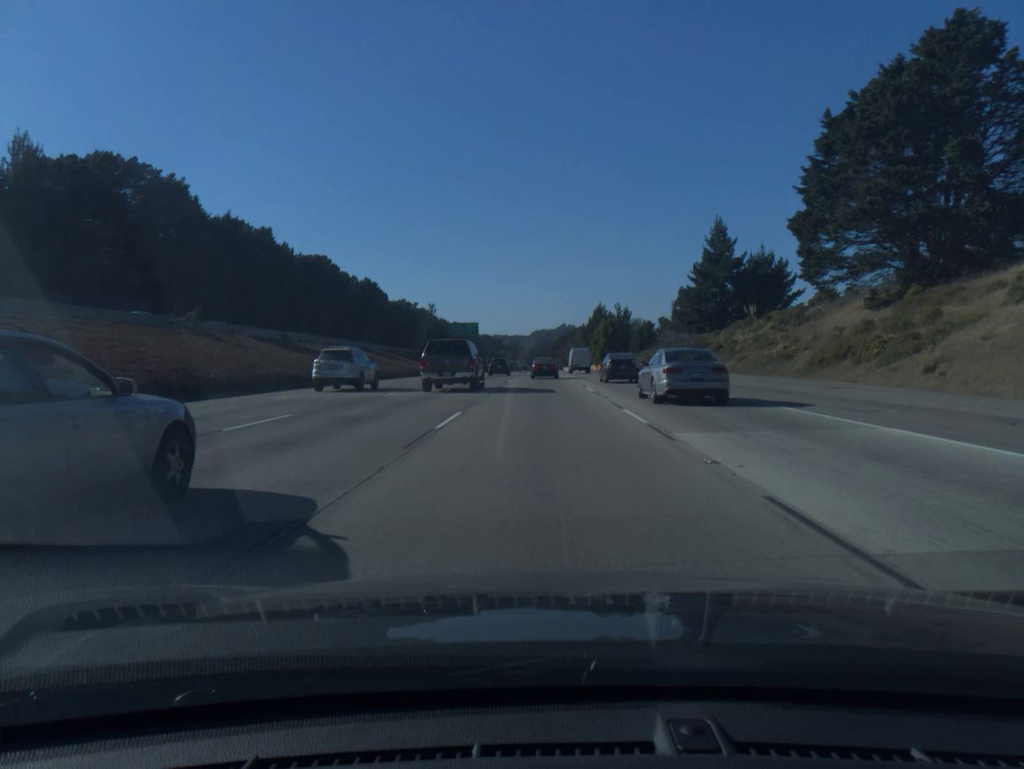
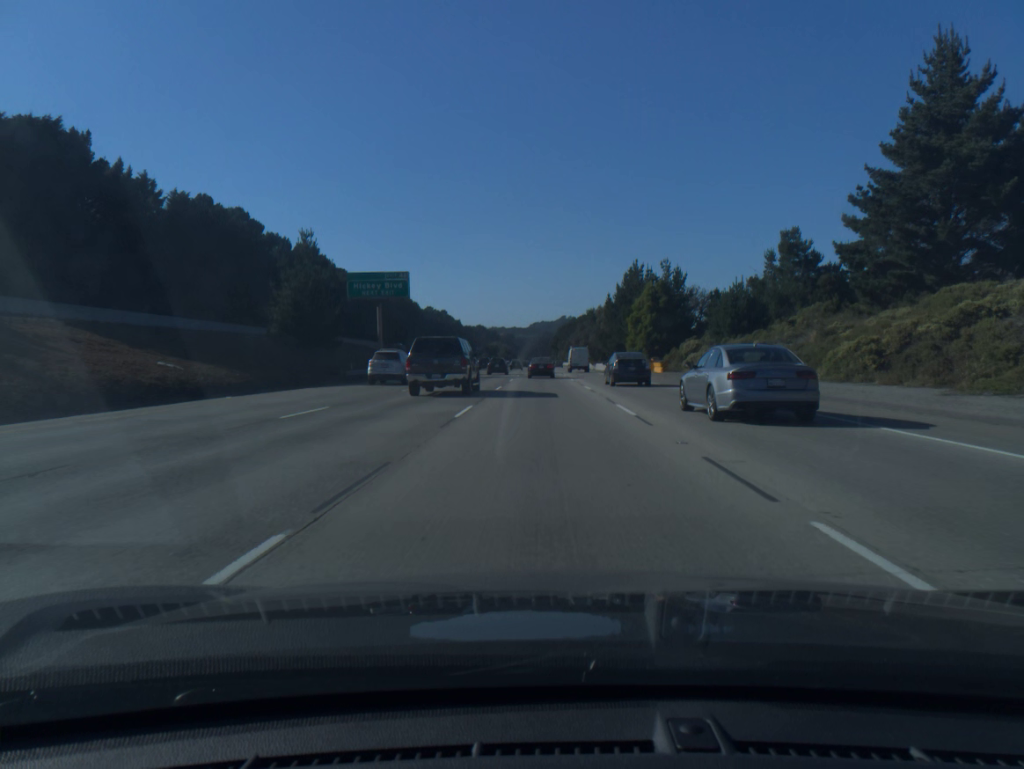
(0.0, +70.3) m; 0°
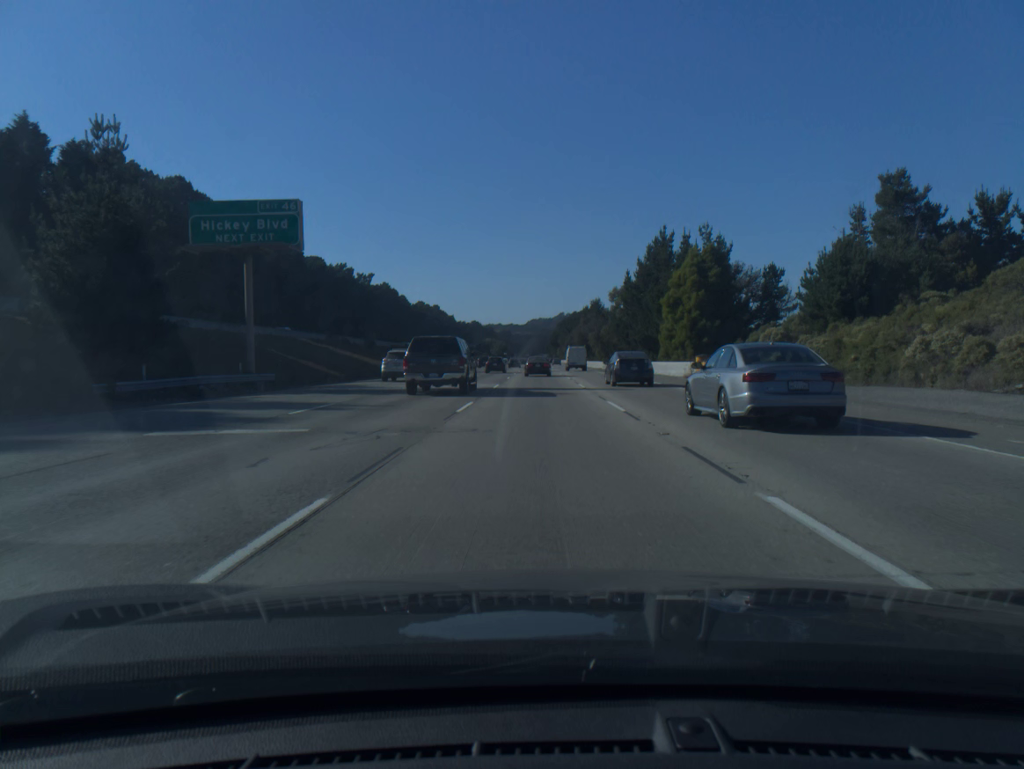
(0.0, +28.2) m; 0°
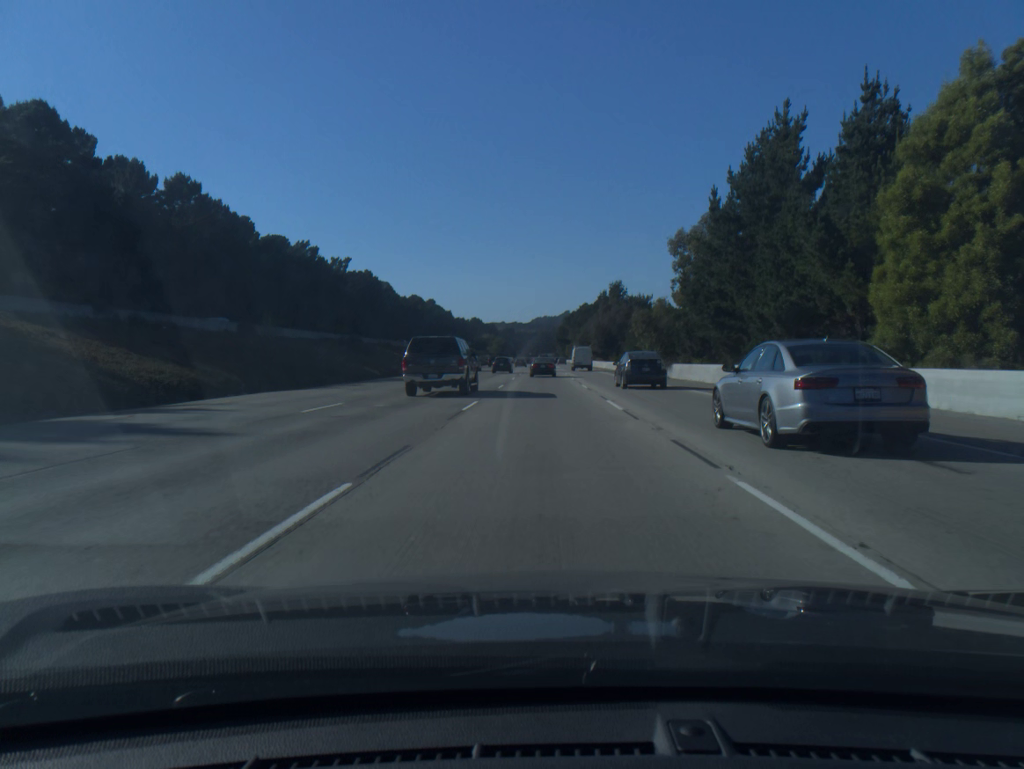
(-0.1, +42.9) m; 0°
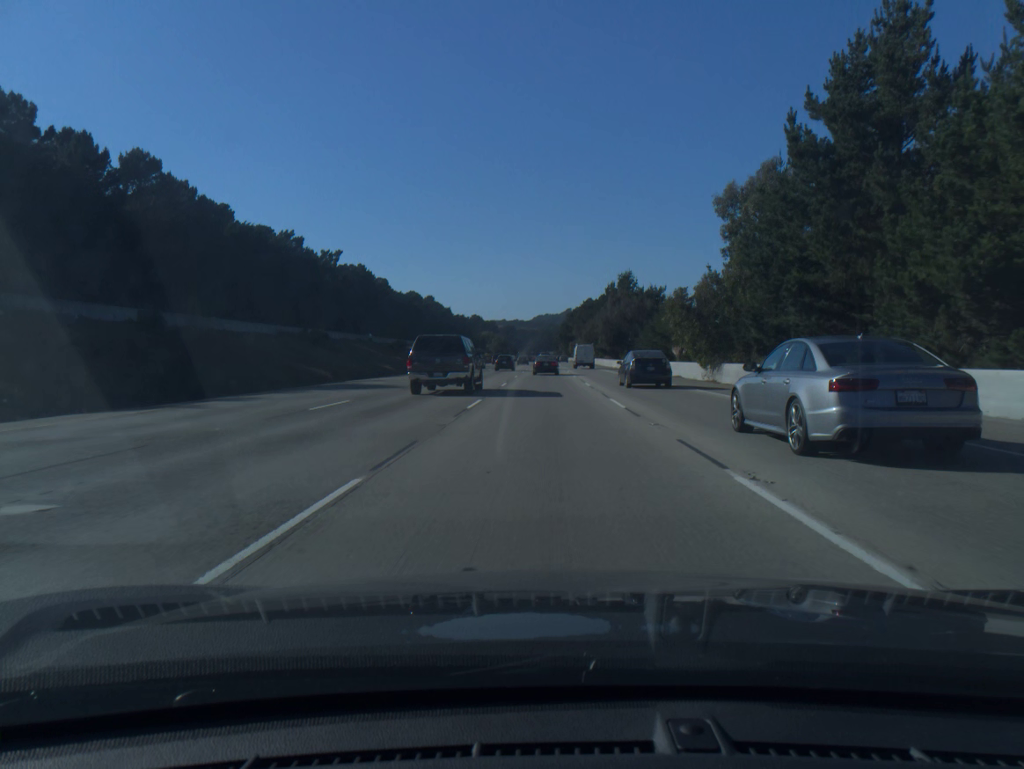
(0.0, +14.4) m; 0°
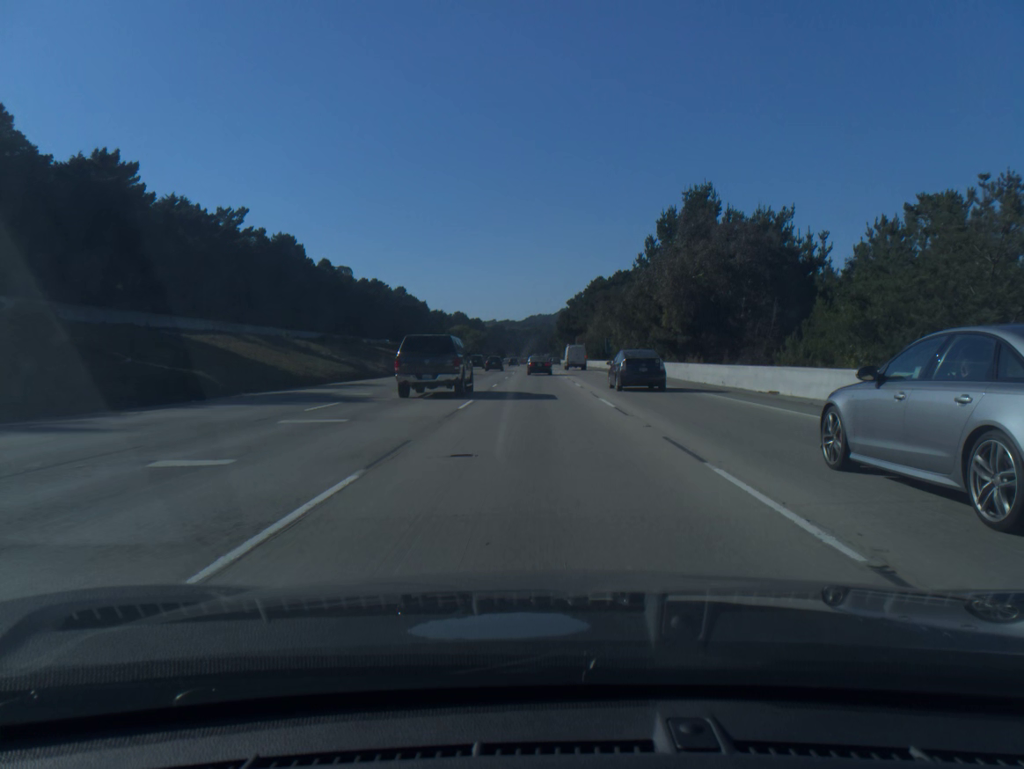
(+0.4, +72.7) m; 0°
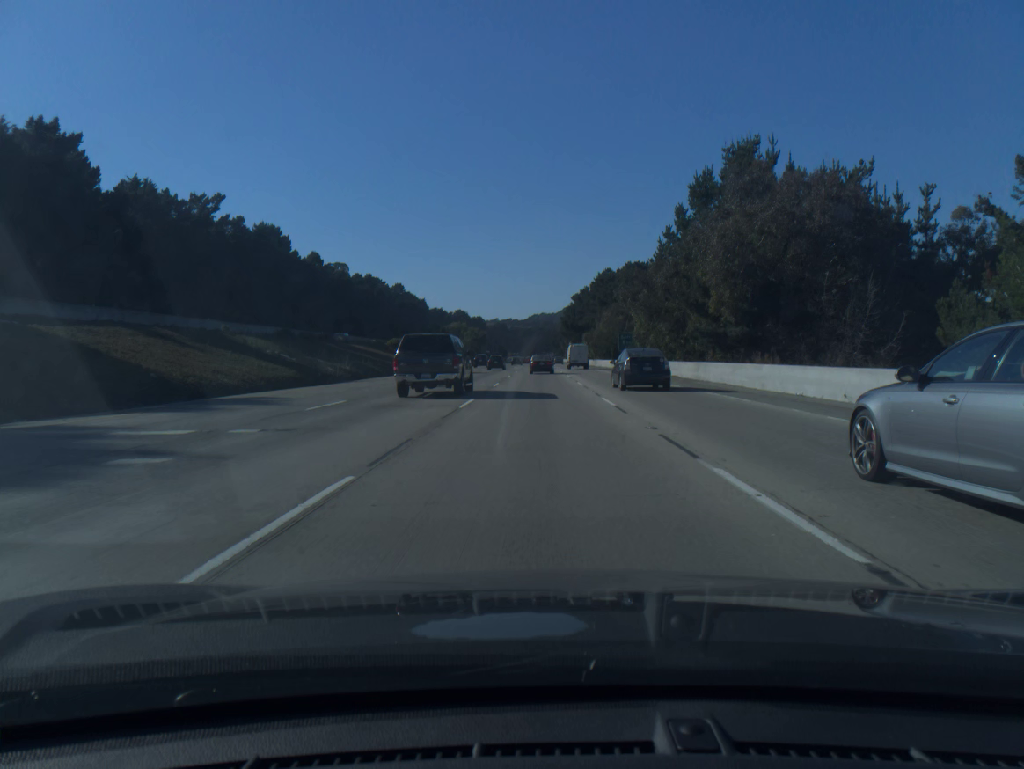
(0.0, +14.7) m; 0°
